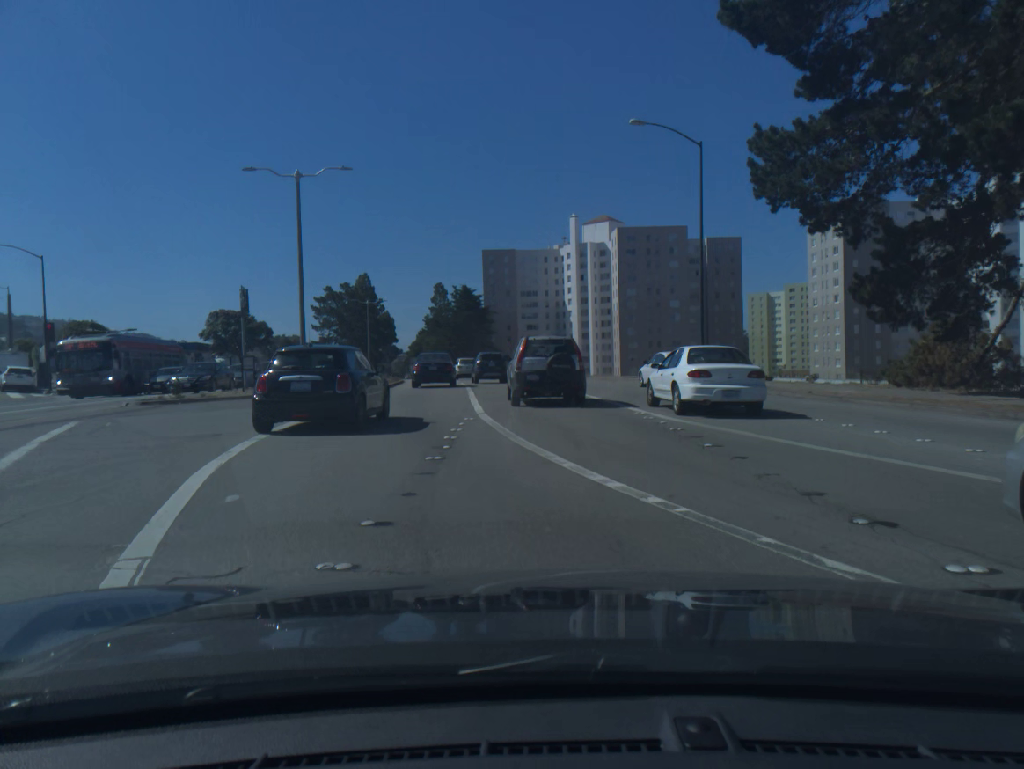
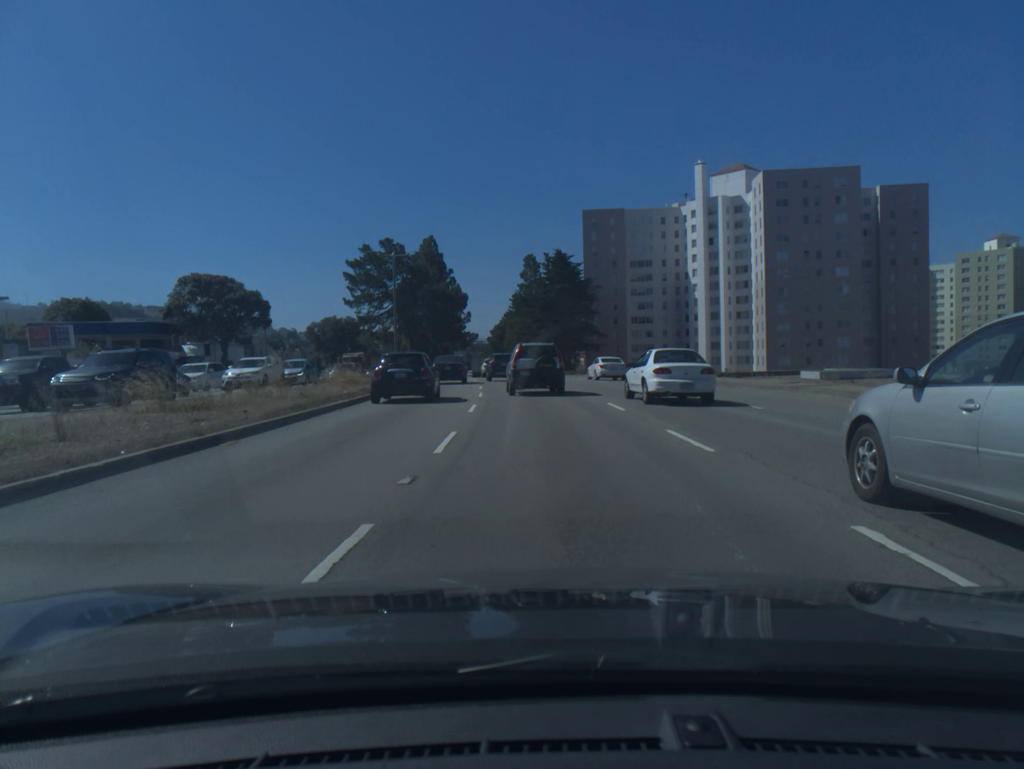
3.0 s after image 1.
(-2.4, +37.5) m; -7°
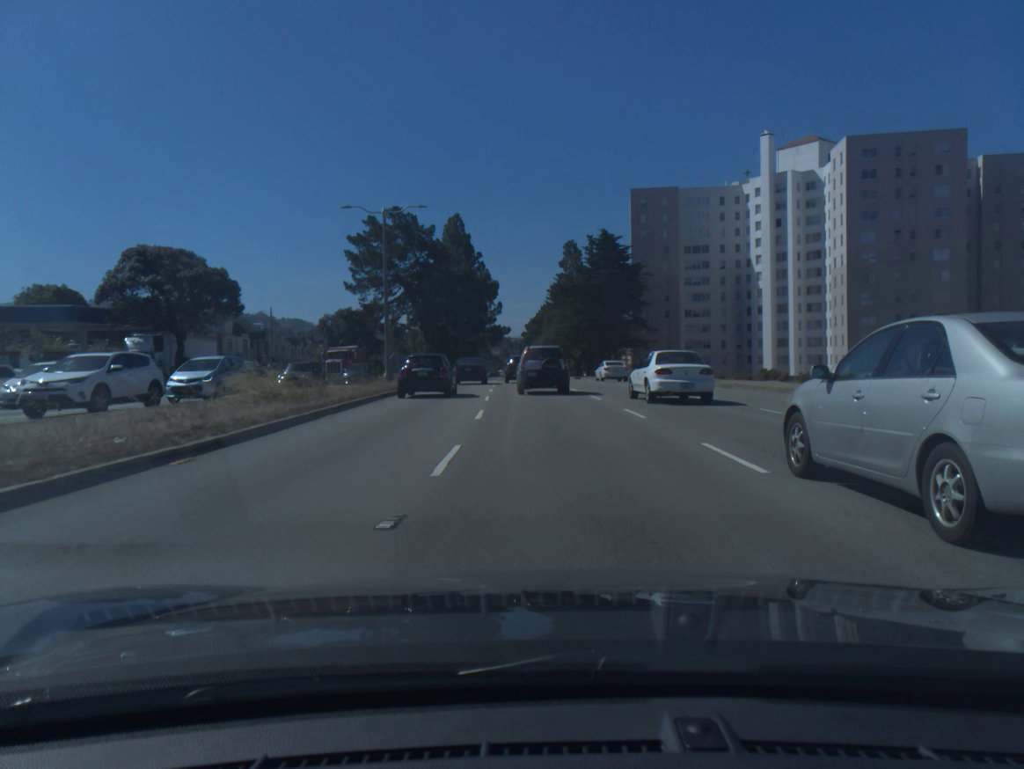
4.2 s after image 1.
(-0.4, +16.5) m; -3°
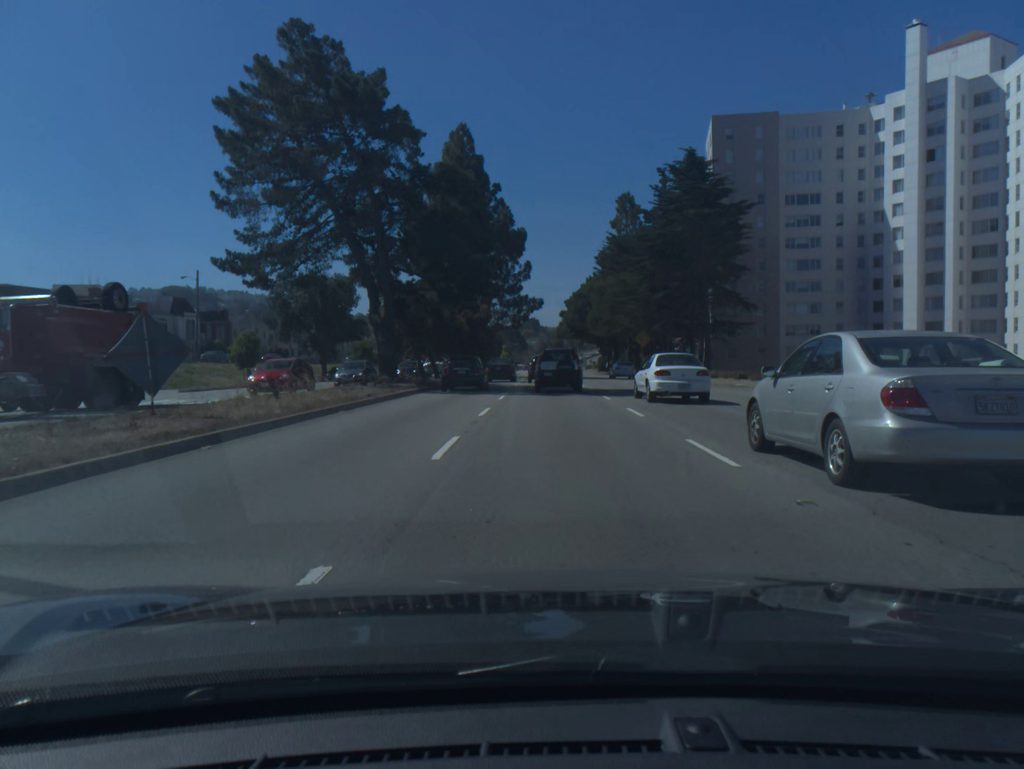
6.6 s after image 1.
(-1.1, +36.0) m; -3°
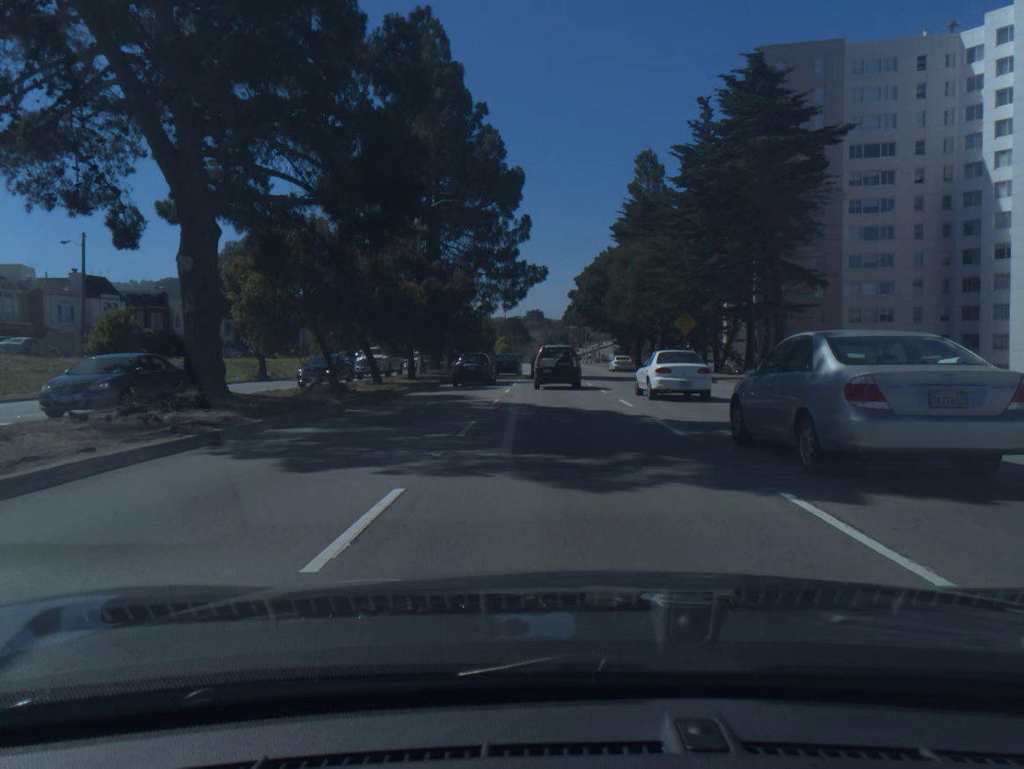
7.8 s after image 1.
(0.0, +19.5) m; 0°
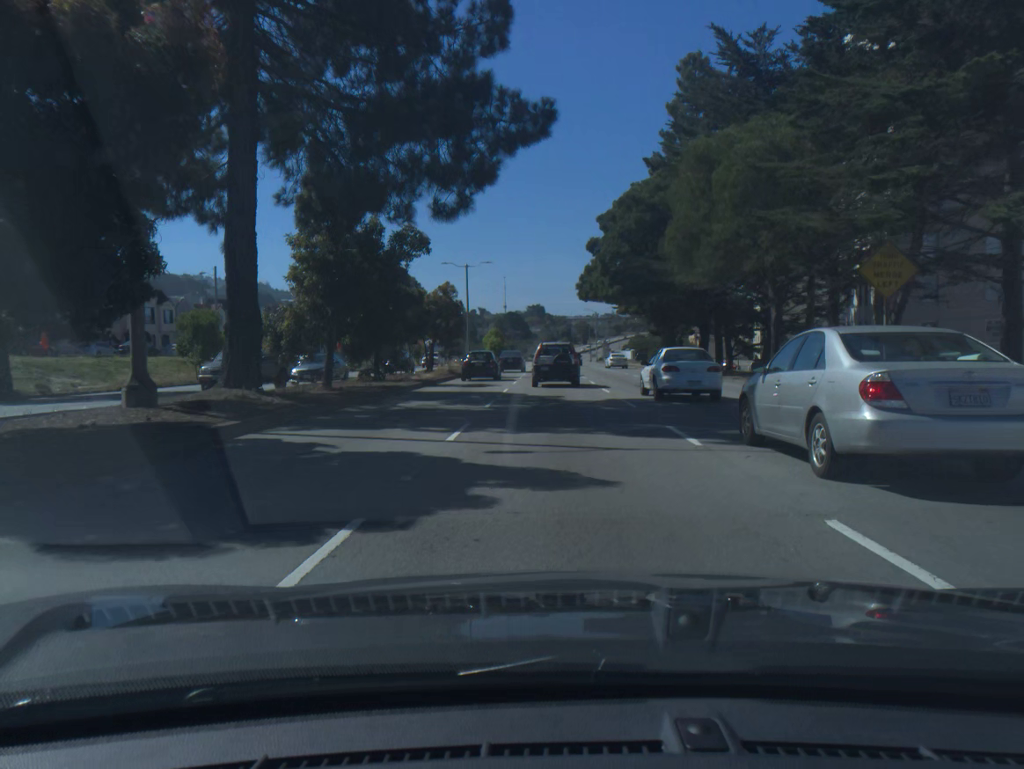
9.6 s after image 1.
(0.0, +31.0) m; 0°
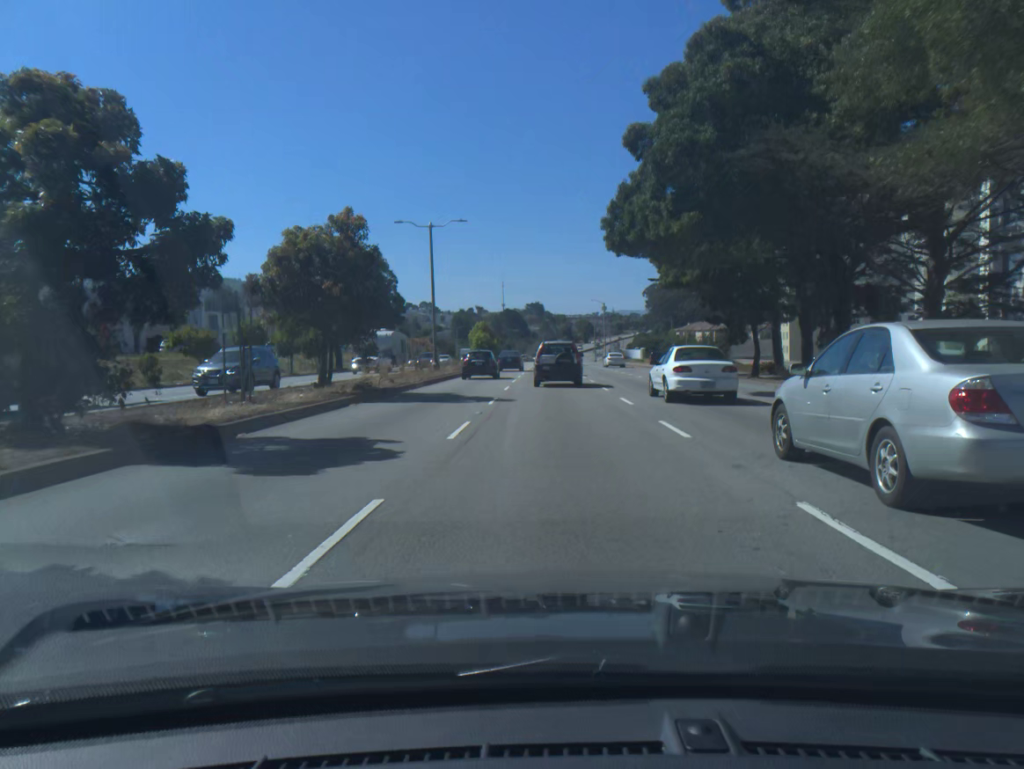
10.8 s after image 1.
(0.0, +21.5) m; 0°
